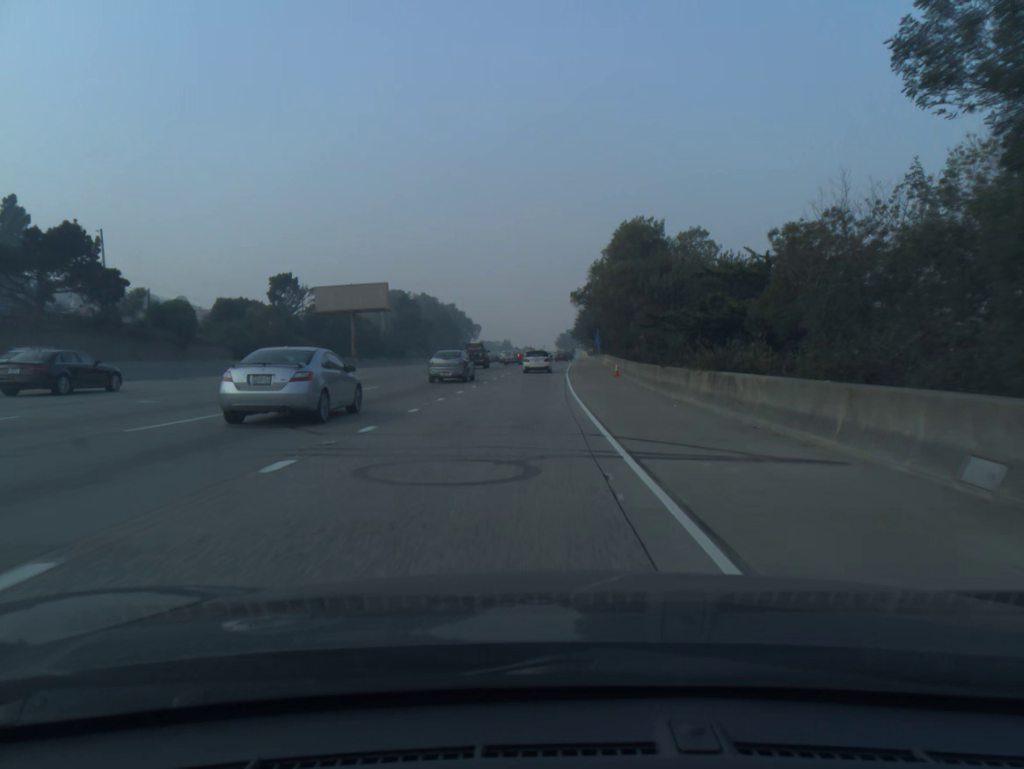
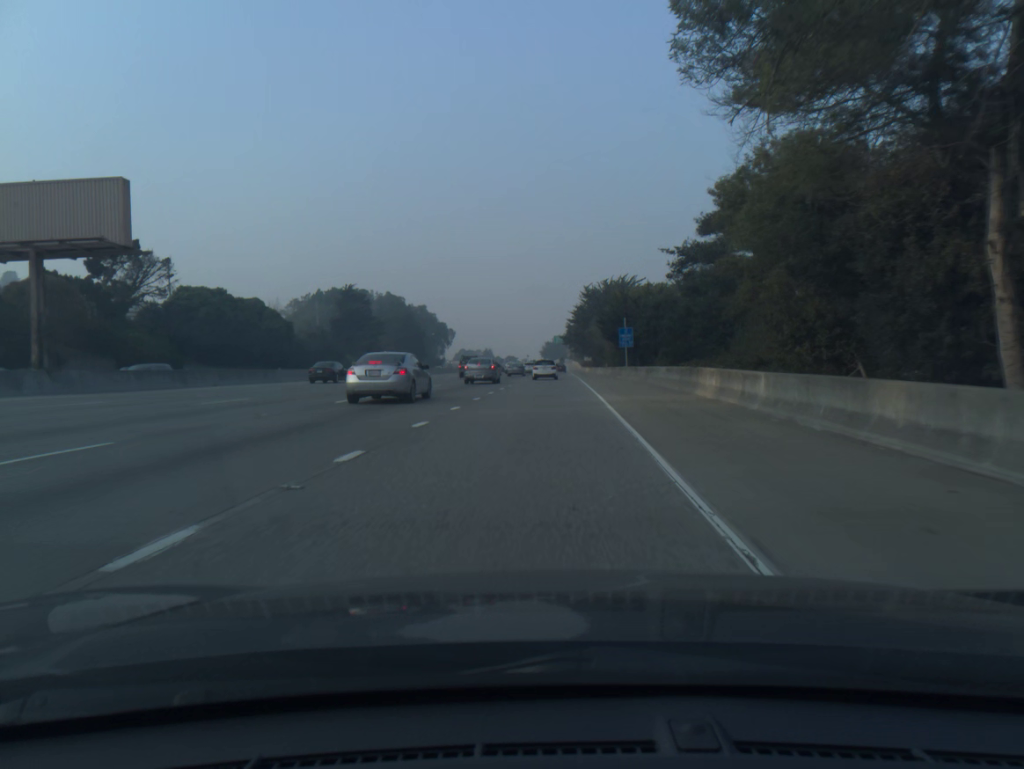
(+0.5, +49.2) m; +1°
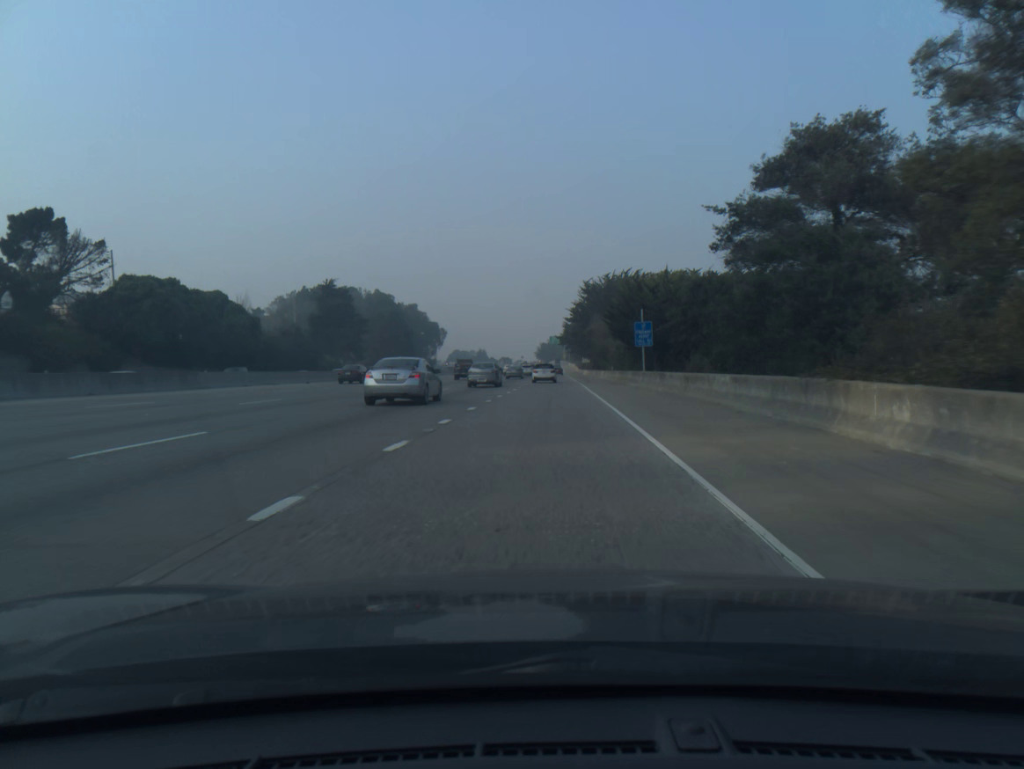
(0.0, +12.0) m; 0°
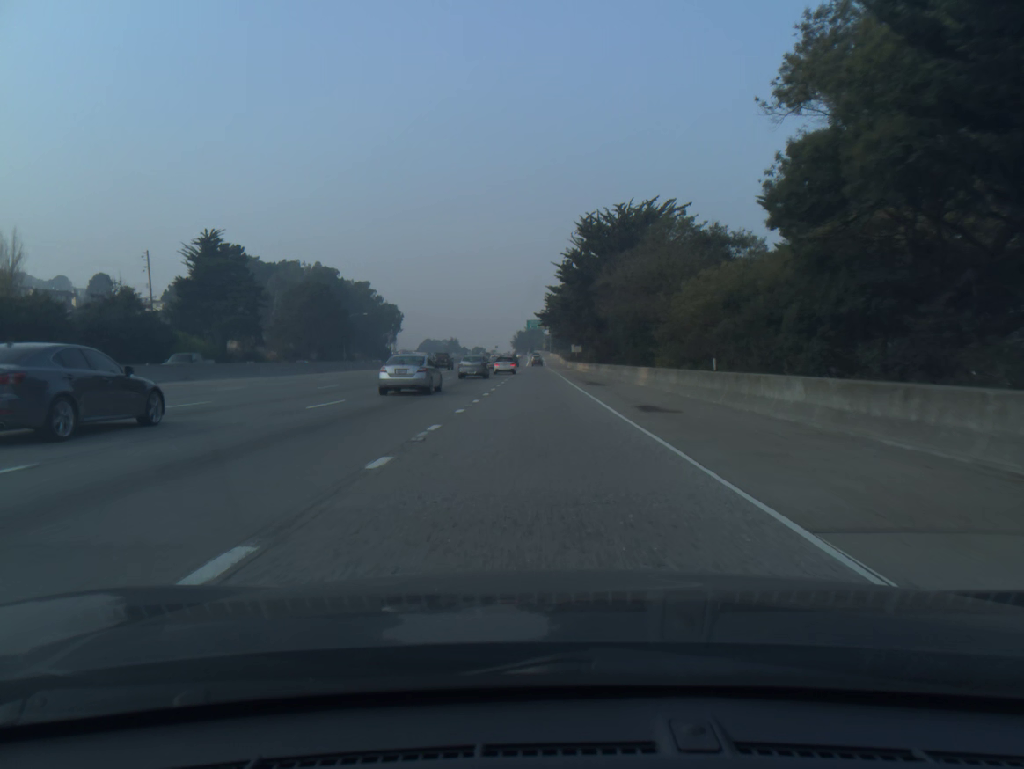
(+0.7, +48.2) m; +2°
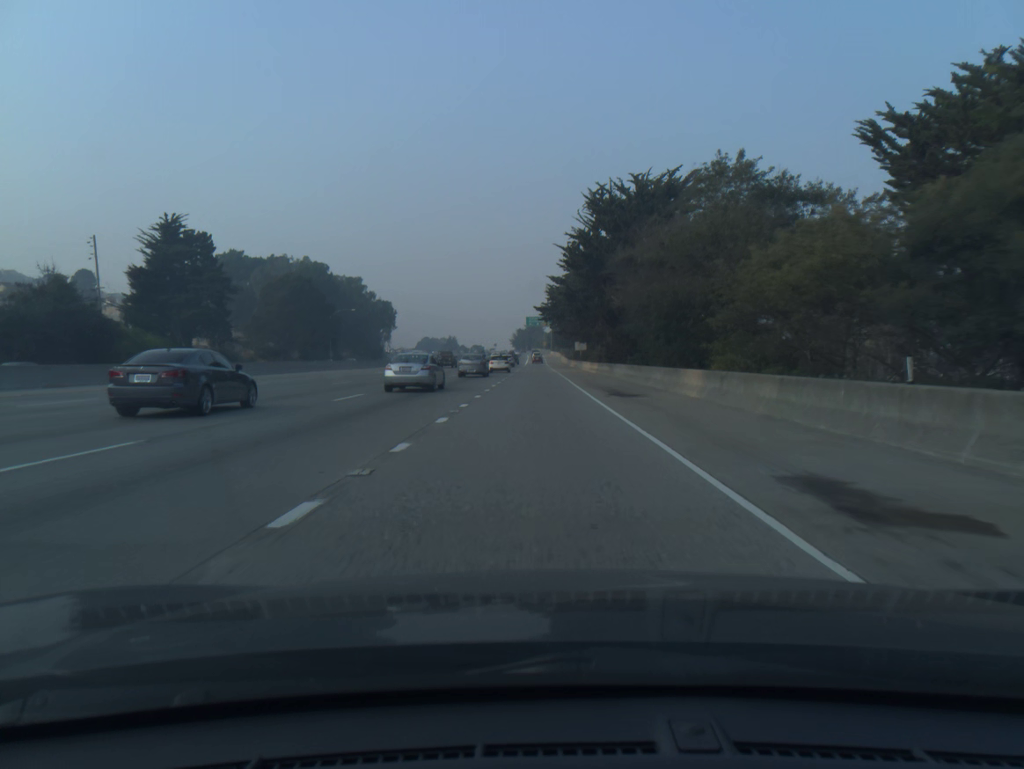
(0.0, +12.1) m; 0°
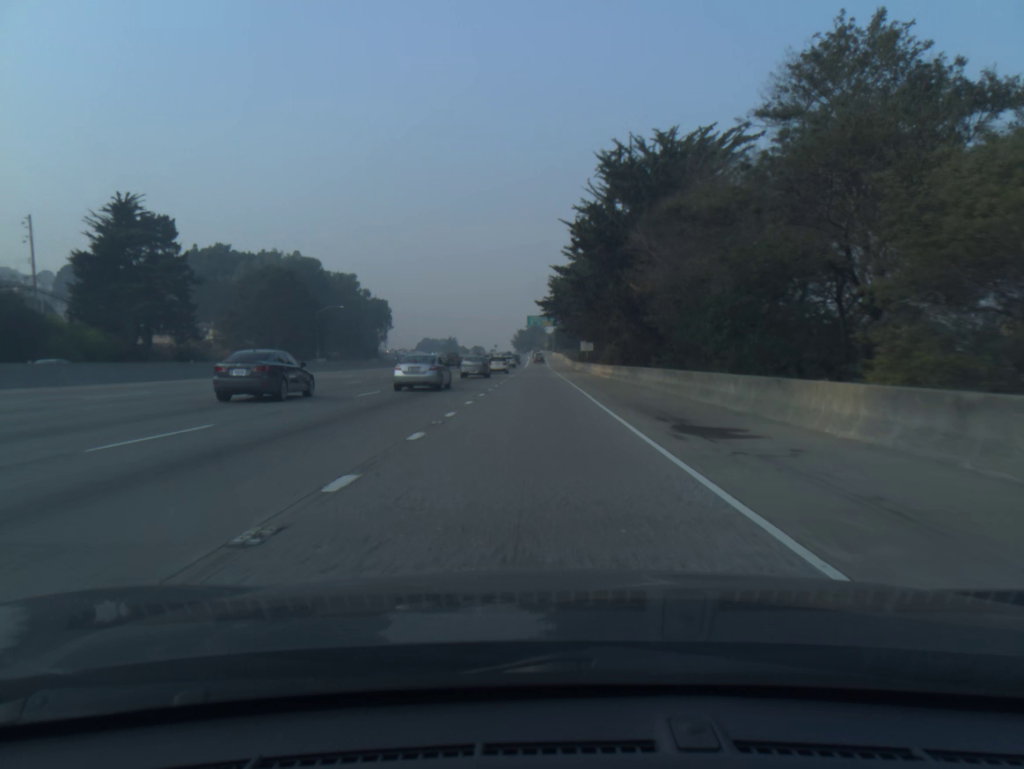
(0.0, +12.1) m; 0°
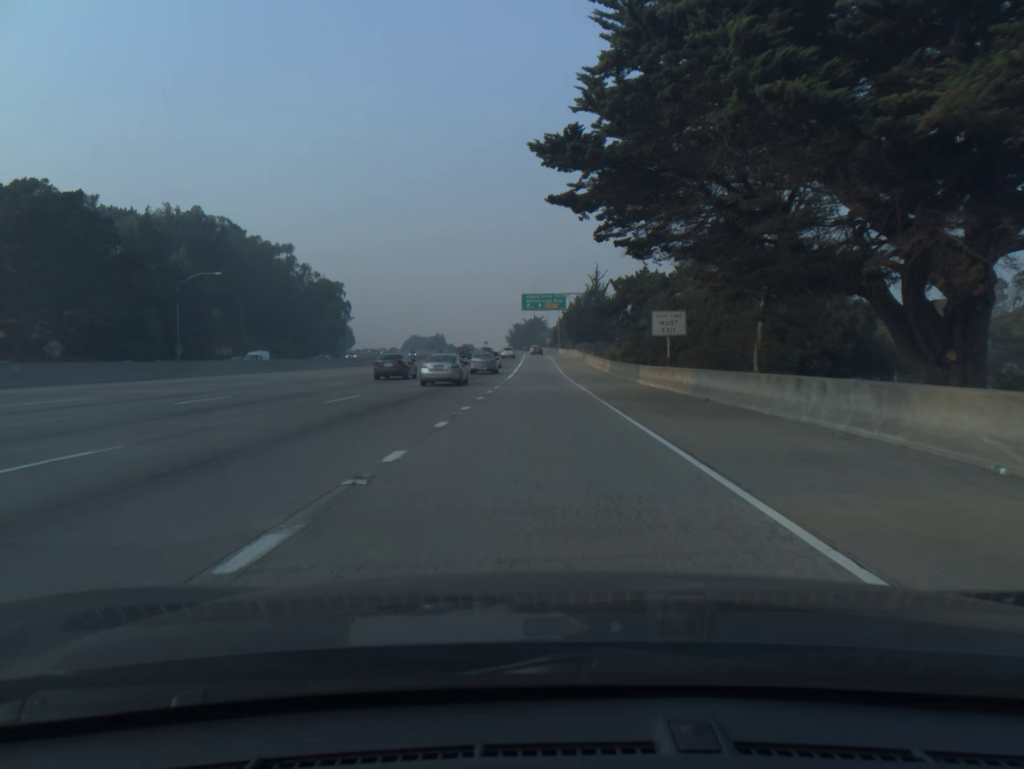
(-0.4, +62.0) m; 0°
